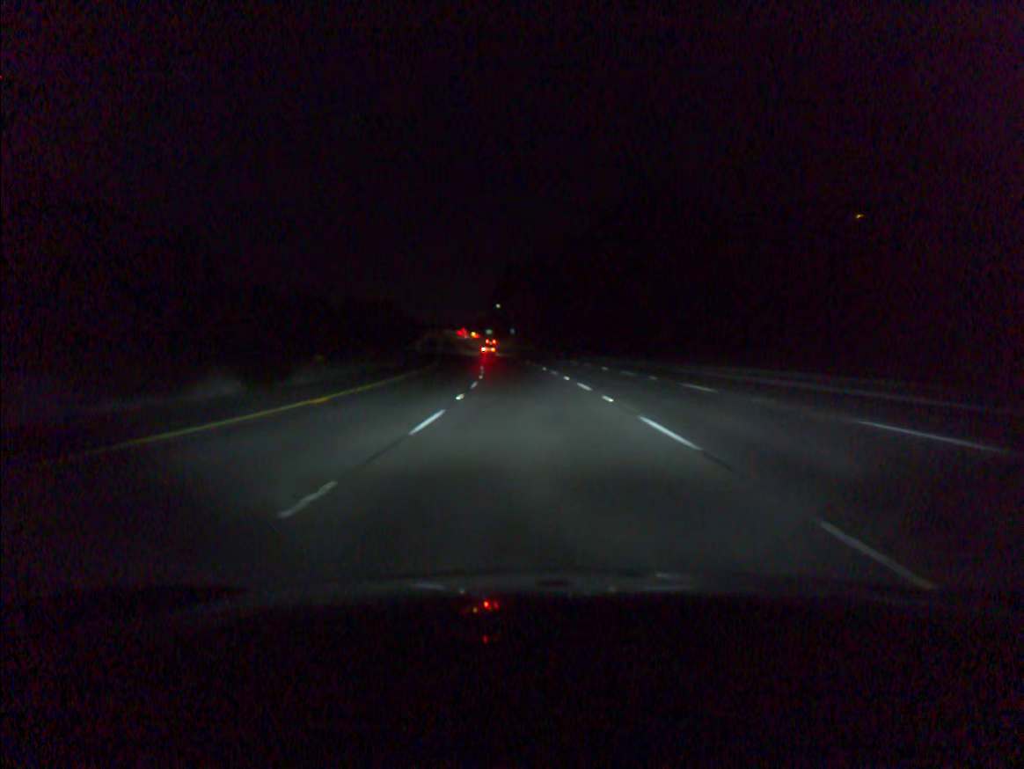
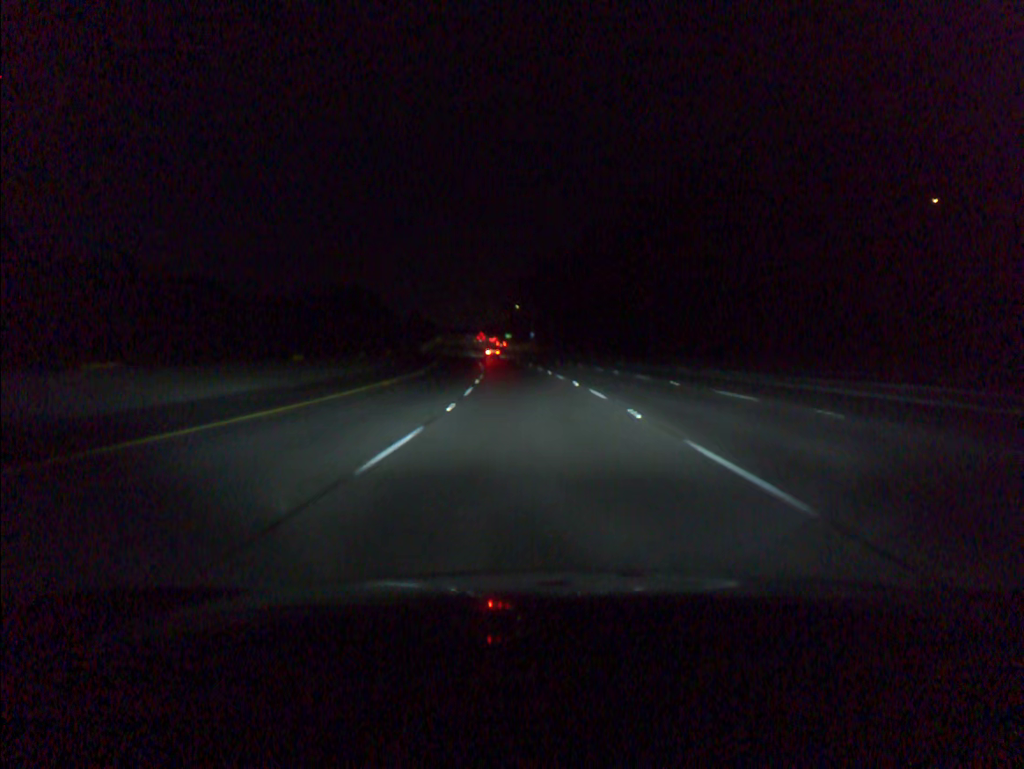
(-0.3, +18.5) m; -2°
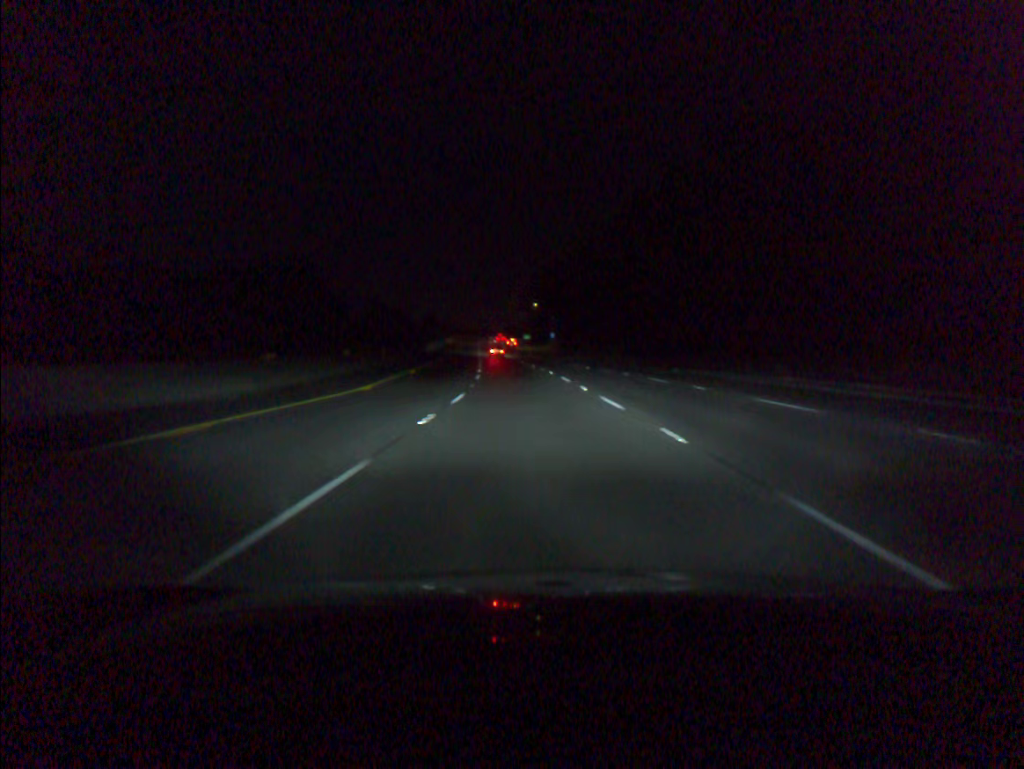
(-0.2, +18.5) m; -1°
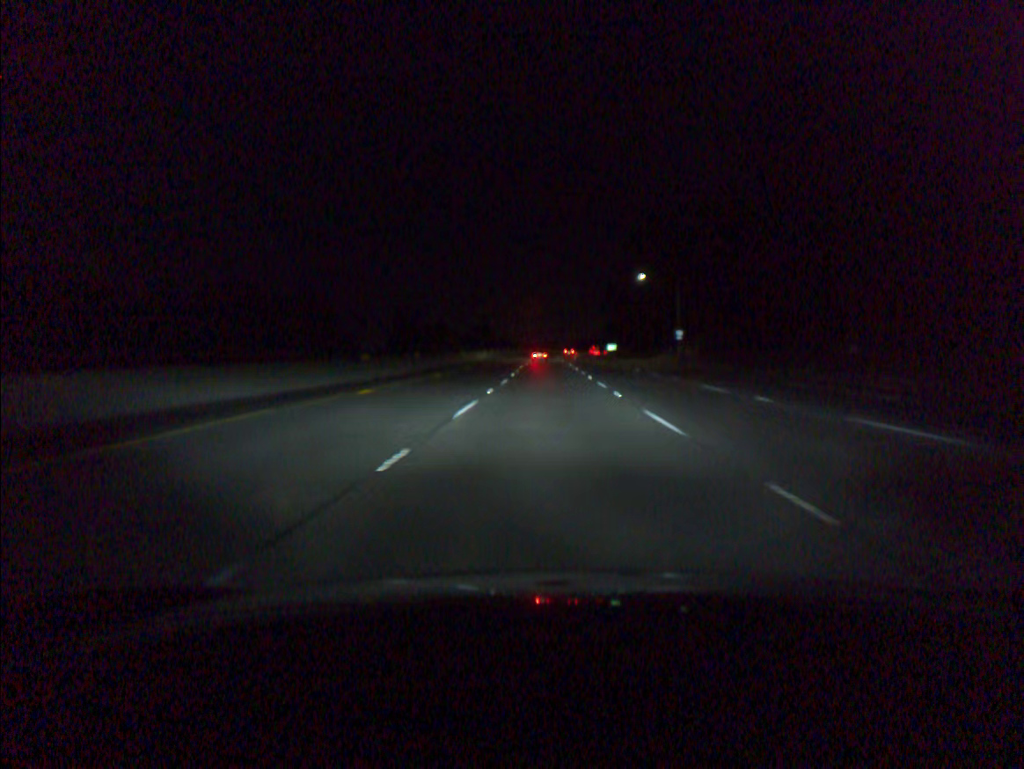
(-5.4, +91.8) m; -5°
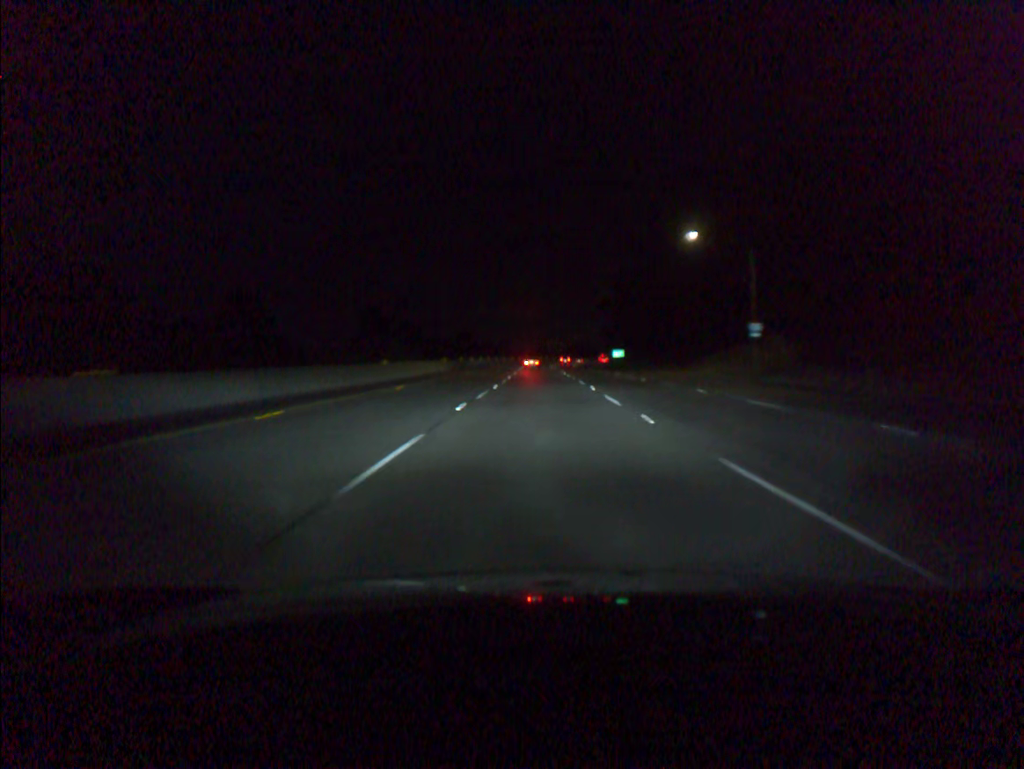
(+0.2, +36.6) m; +1°
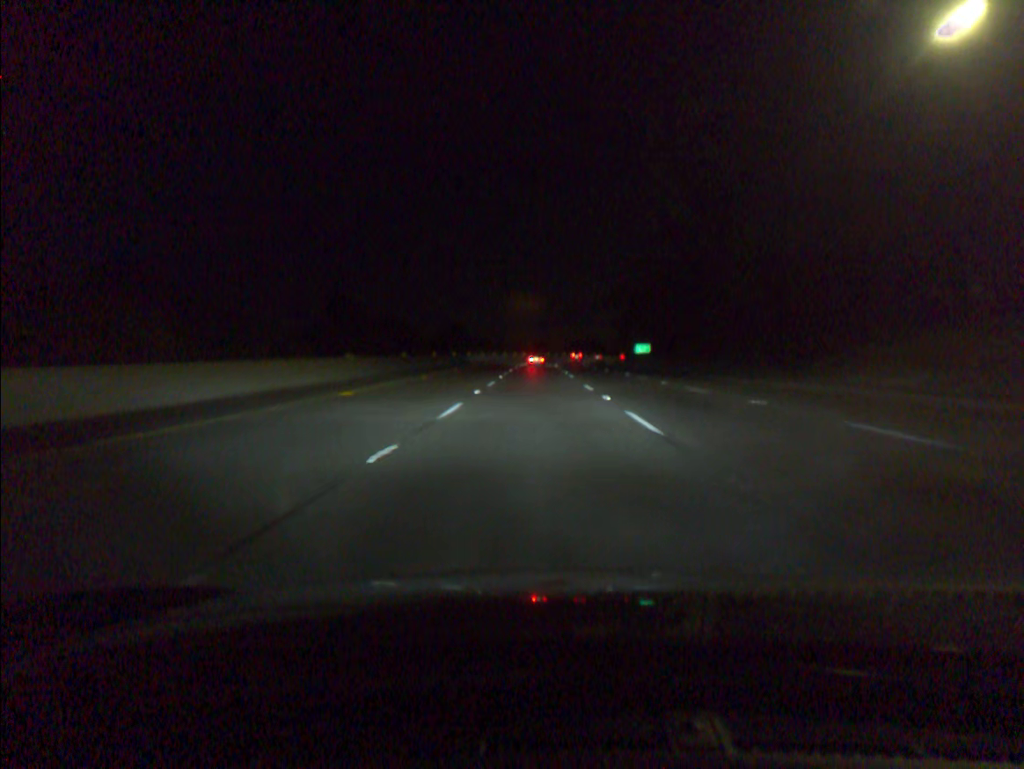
(0.0, +36.6) m; 0°
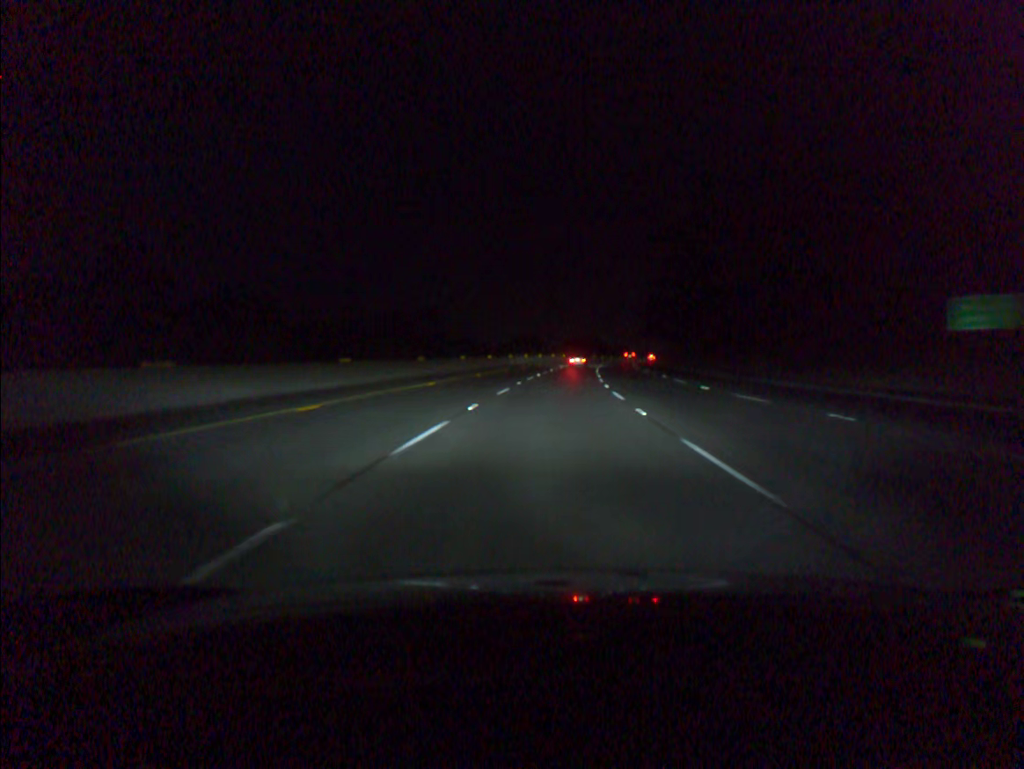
(0.0, +92.4) m; +1°
